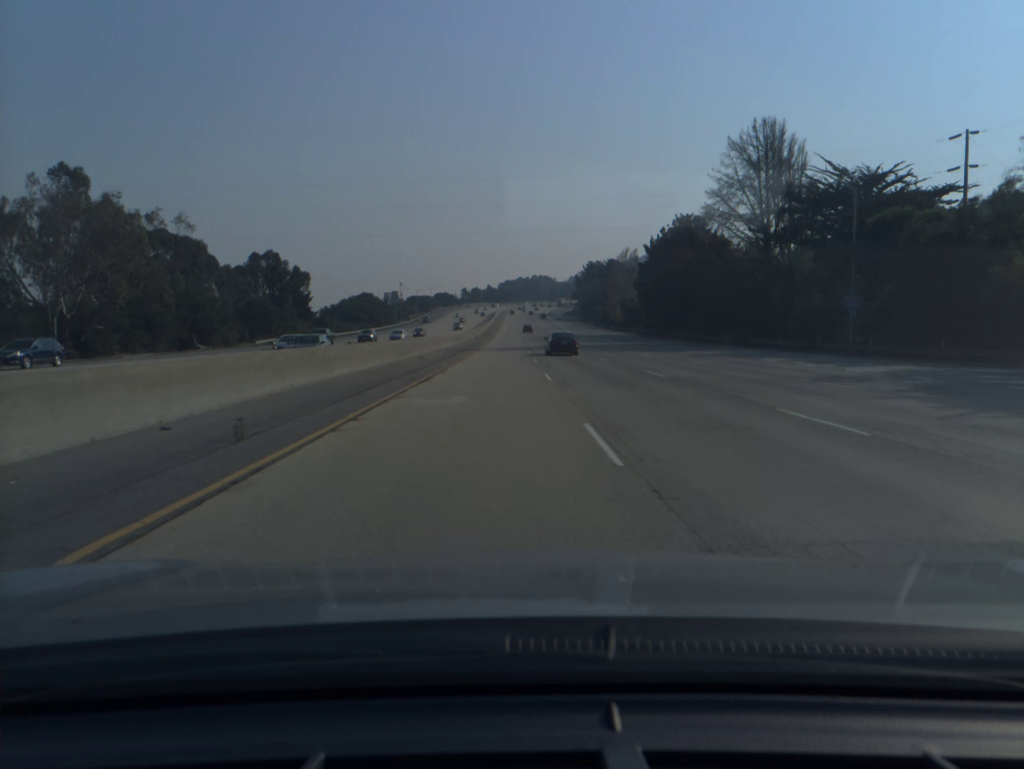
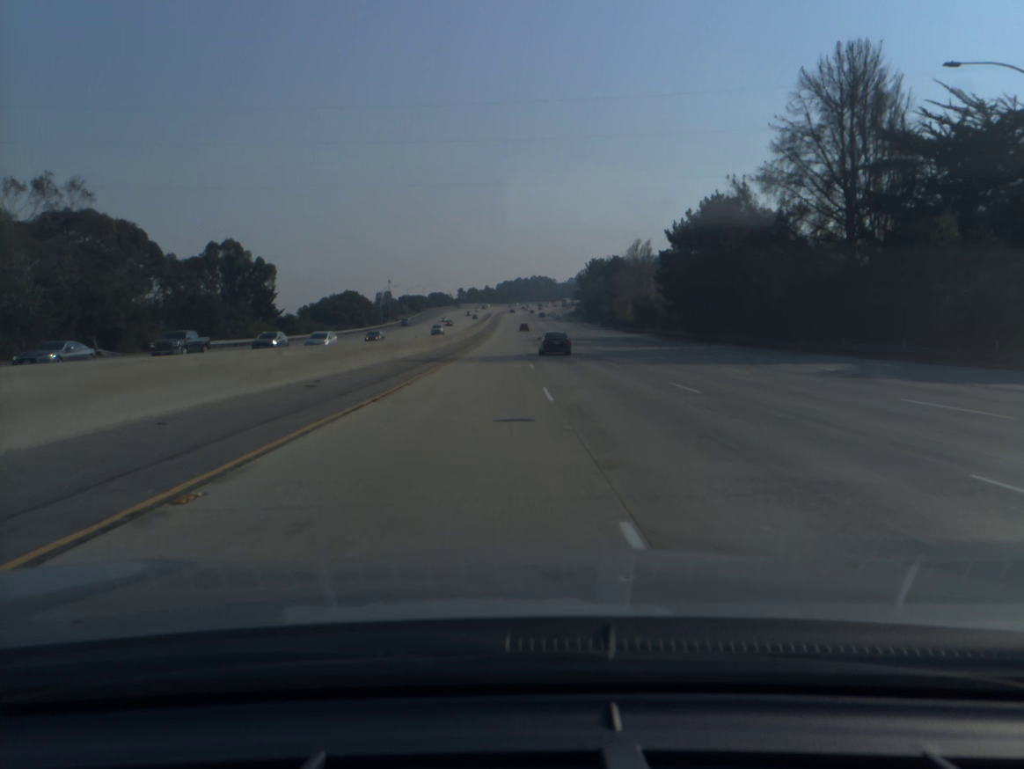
(0.0, +20.7) m; 0°
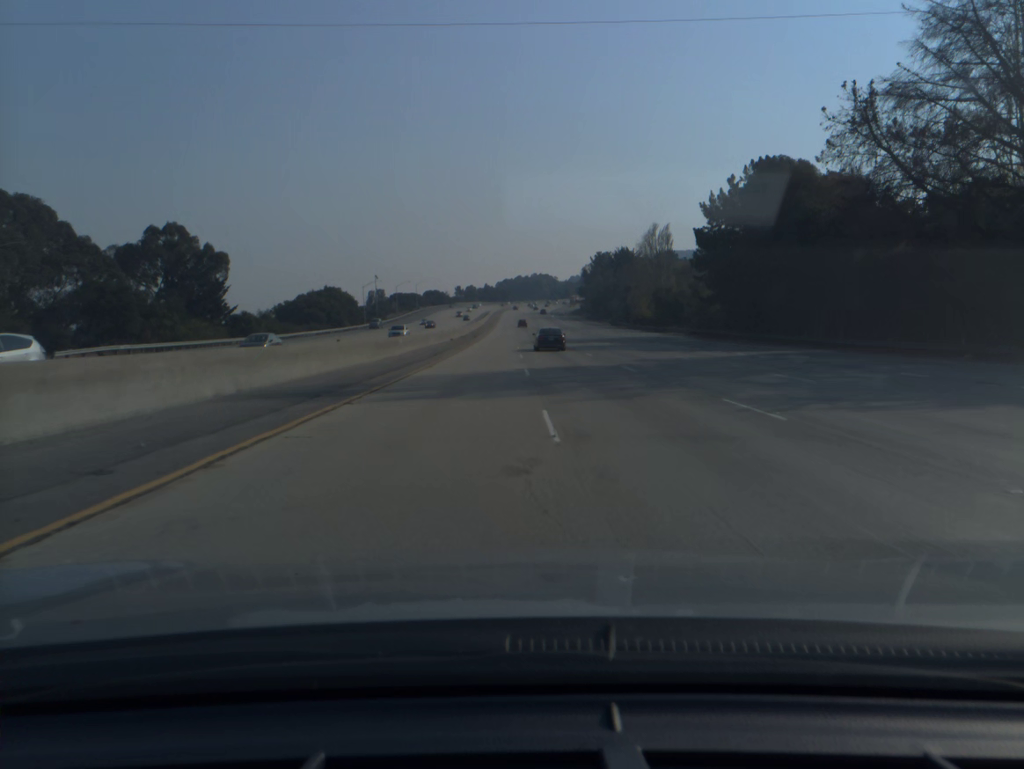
(0.0, +20.8) m; 0°
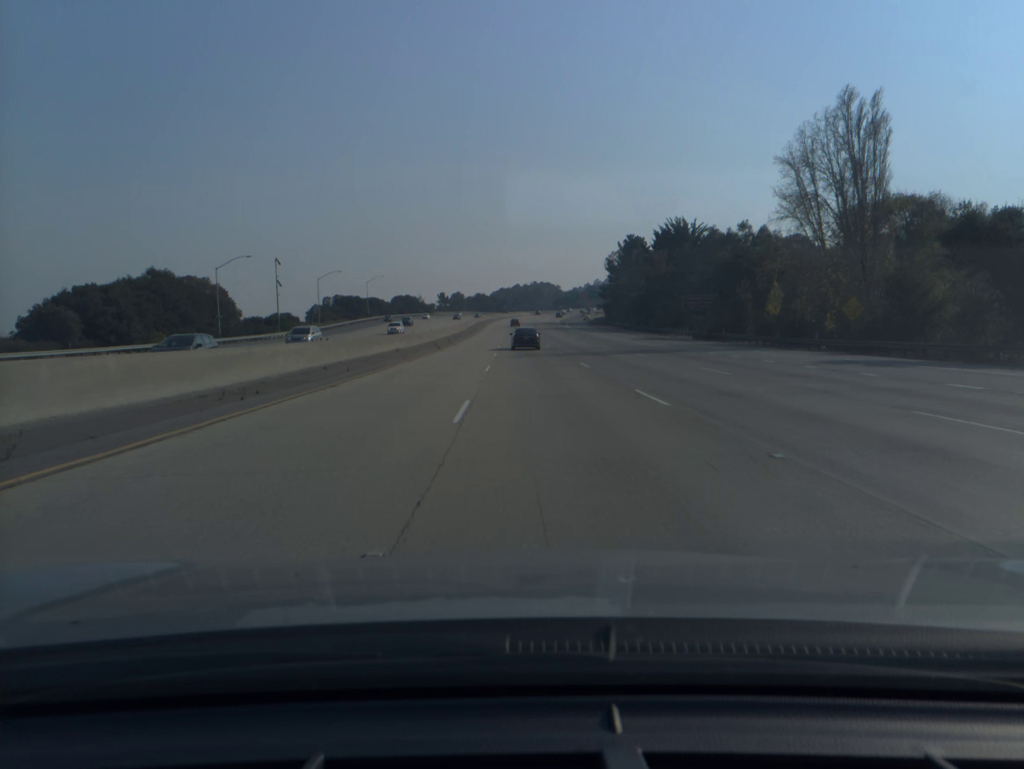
(+0.1, +82.9) m; 0°
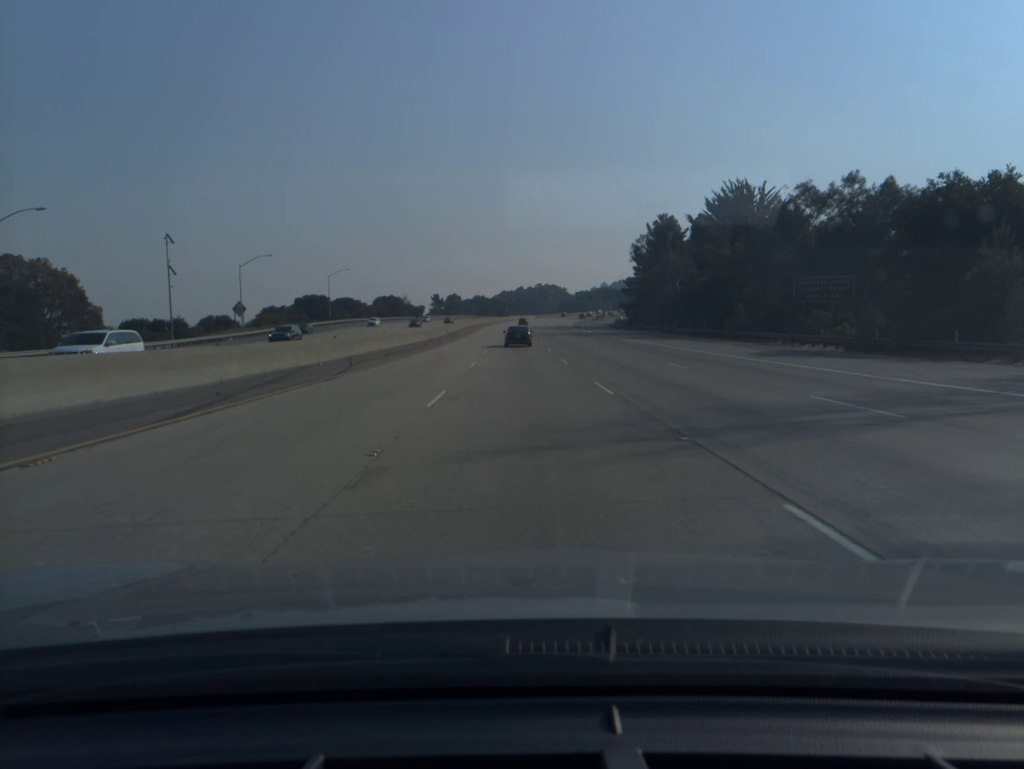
(+0.1, +40.4) m; 0°
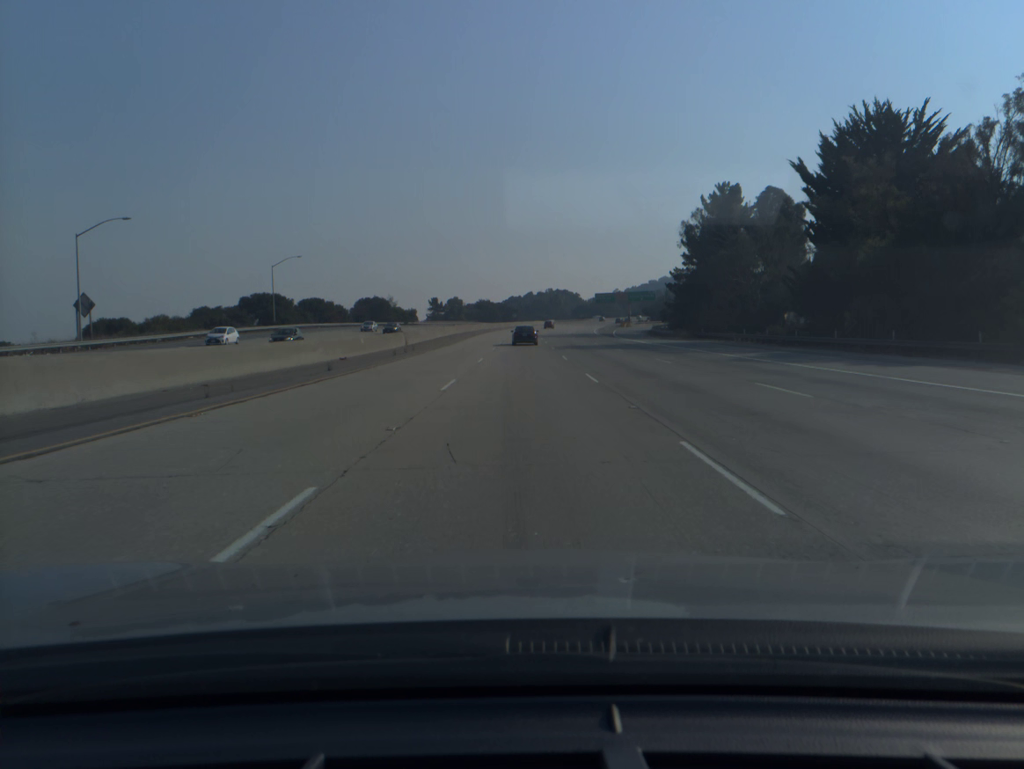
(-0.3, +39.4) m; -1°
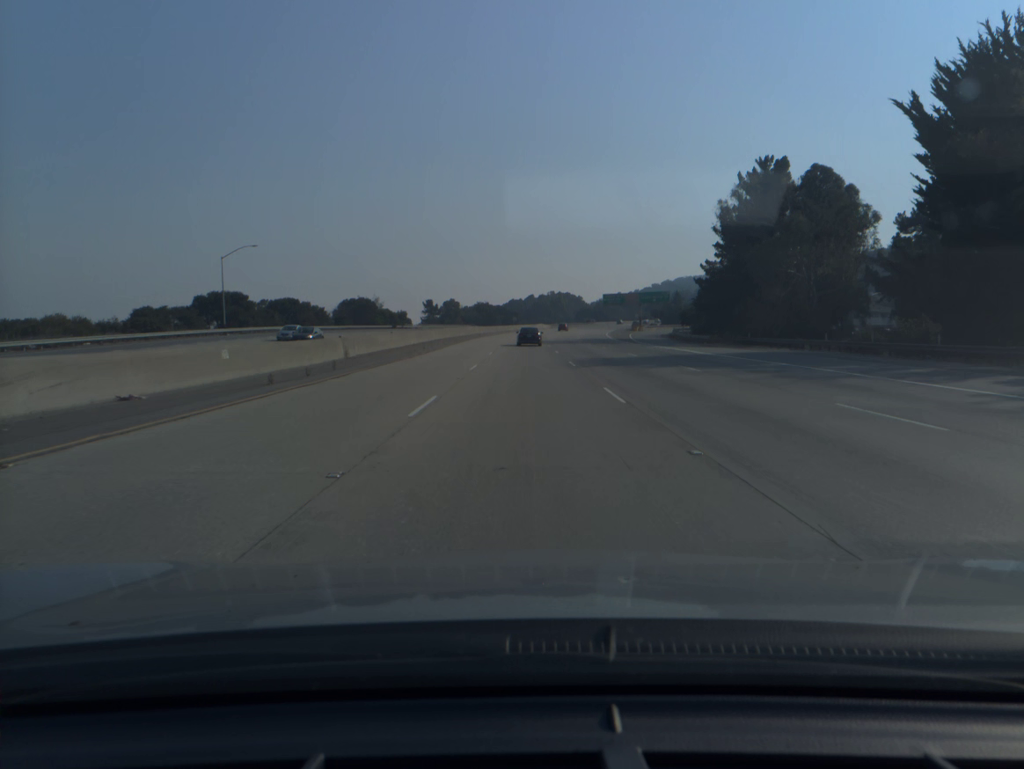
(0.0, +19.3) m; 0°
